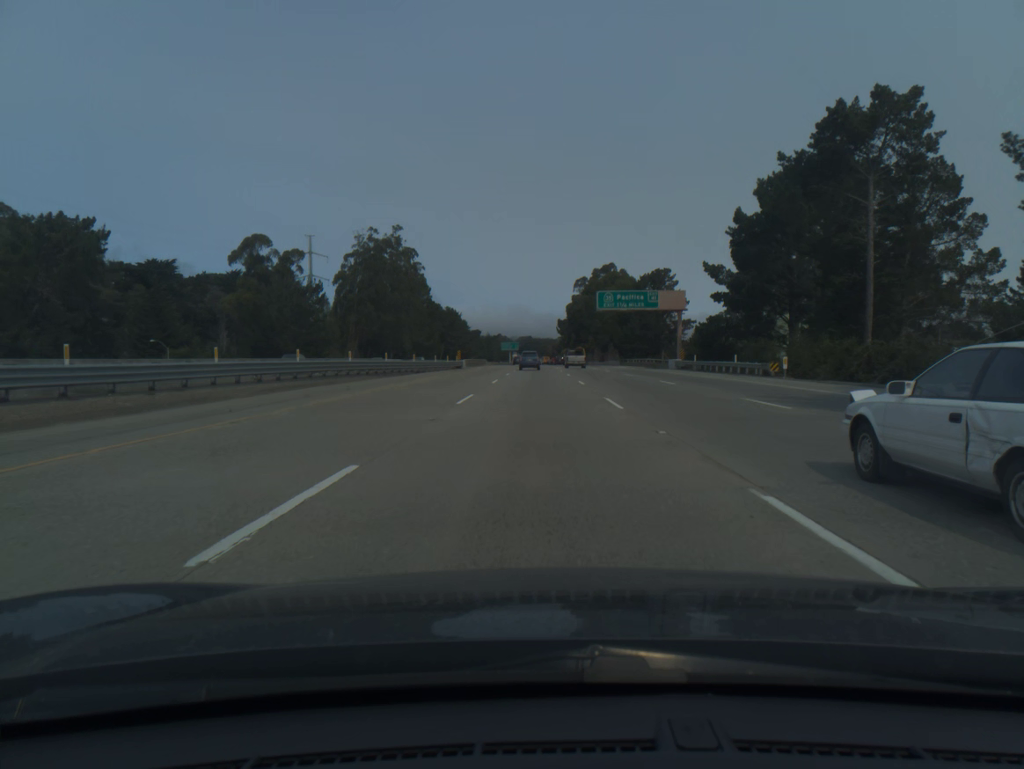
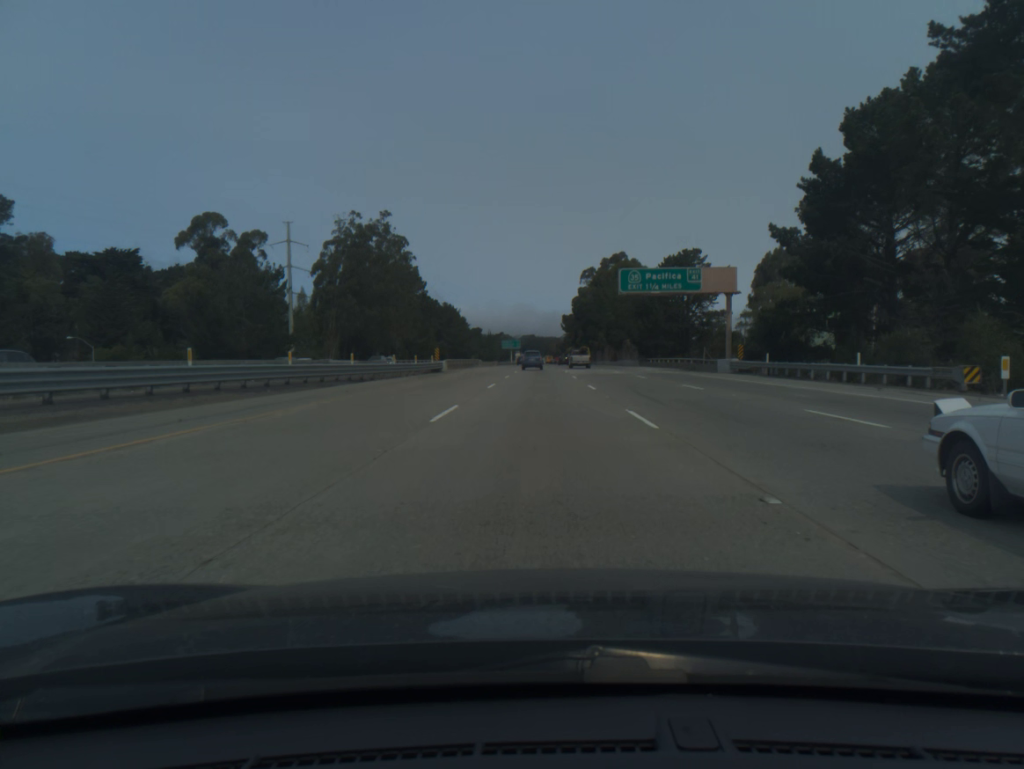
(0.0, +19.3) m; 0°
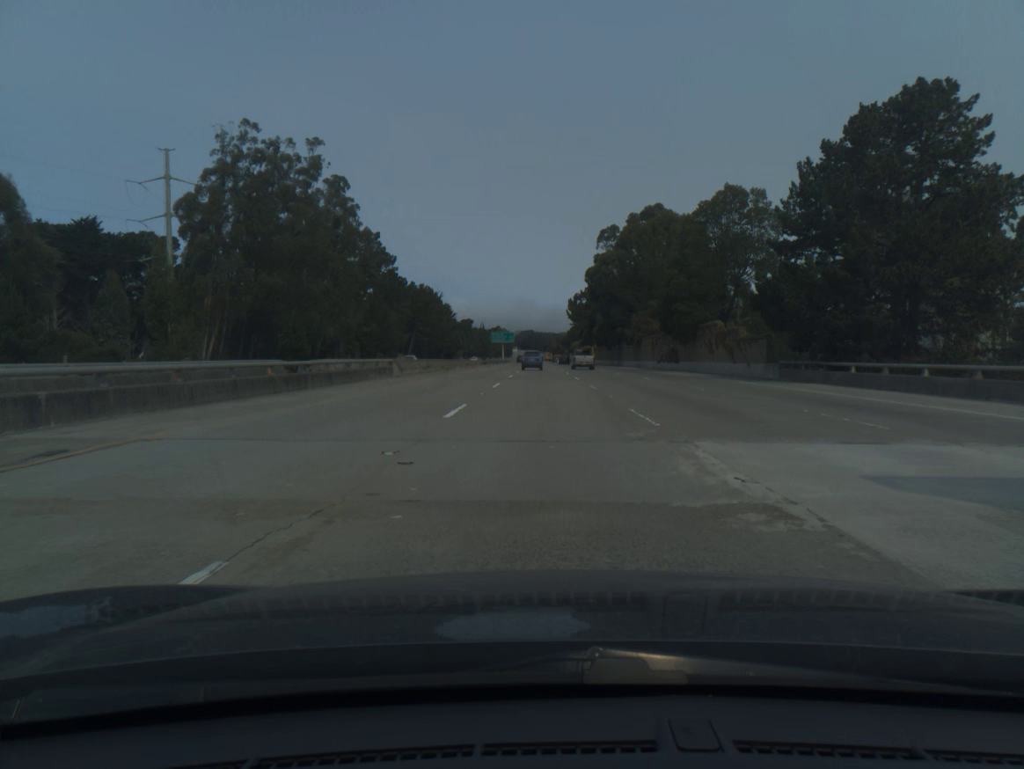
(-0.1, +58.0) m; 0°
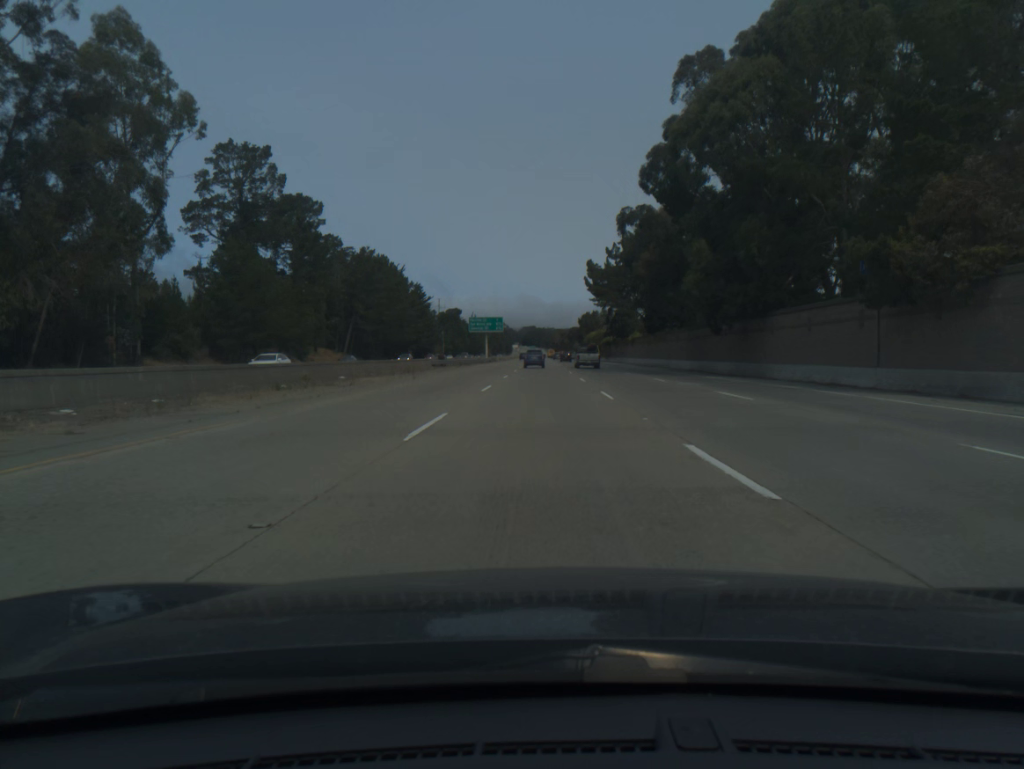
(+0.2, +77.3) m; 0°
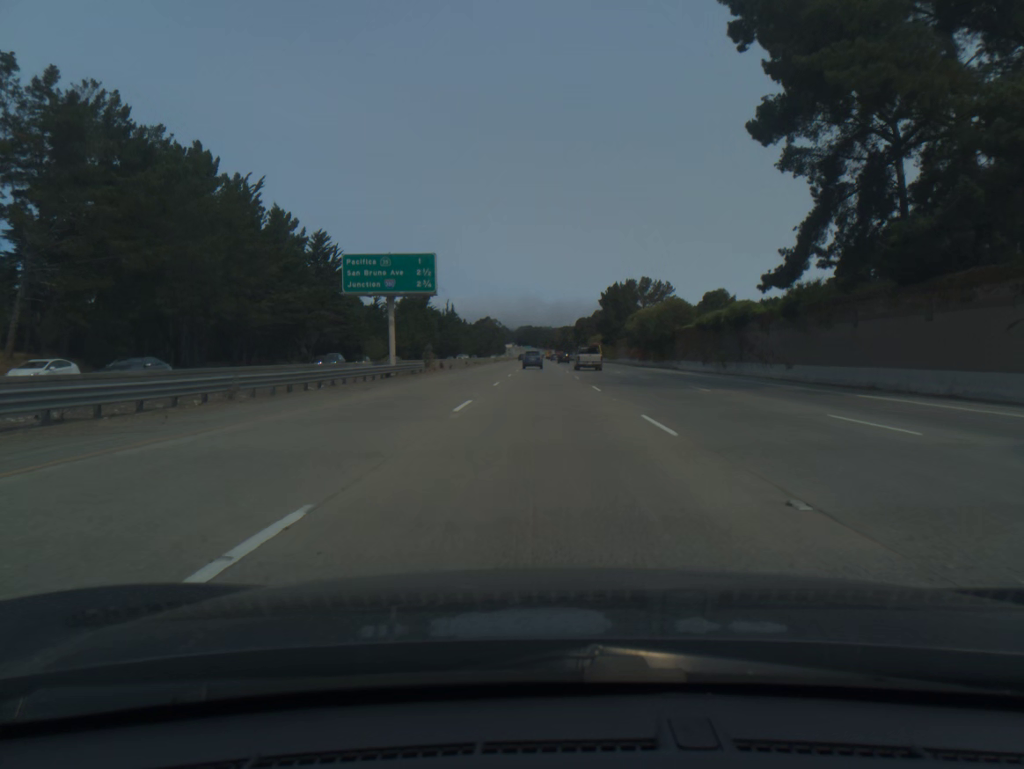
(-0.1, +96.9) m; 0°
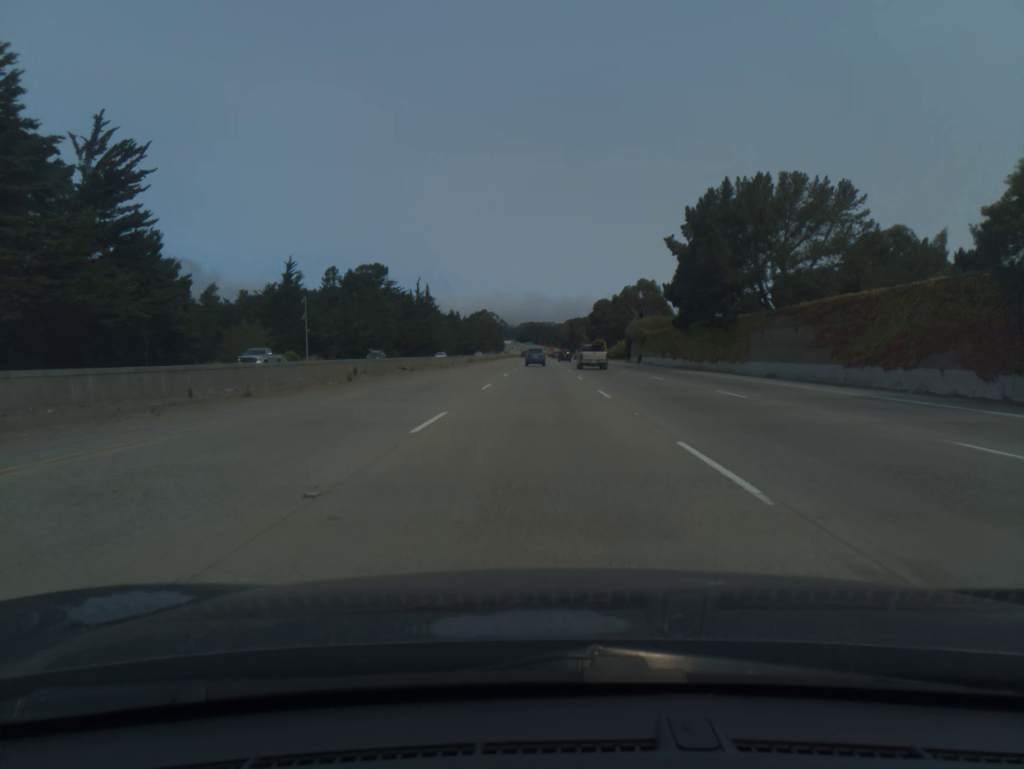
(+0.1, +78.0) m; 0°
